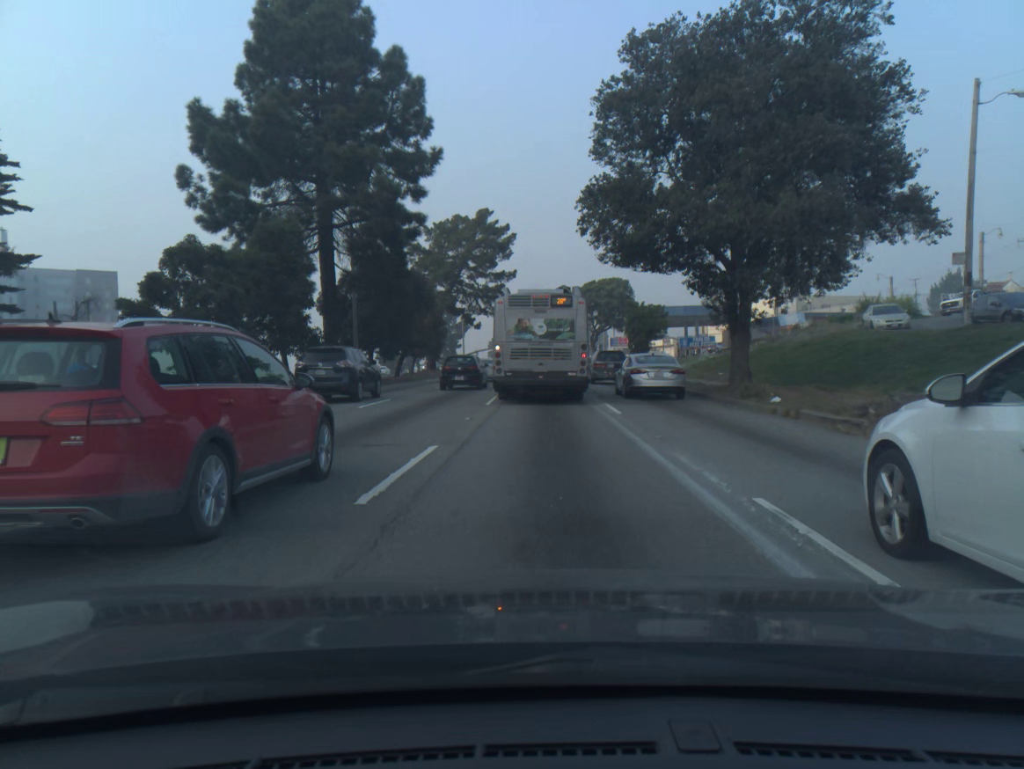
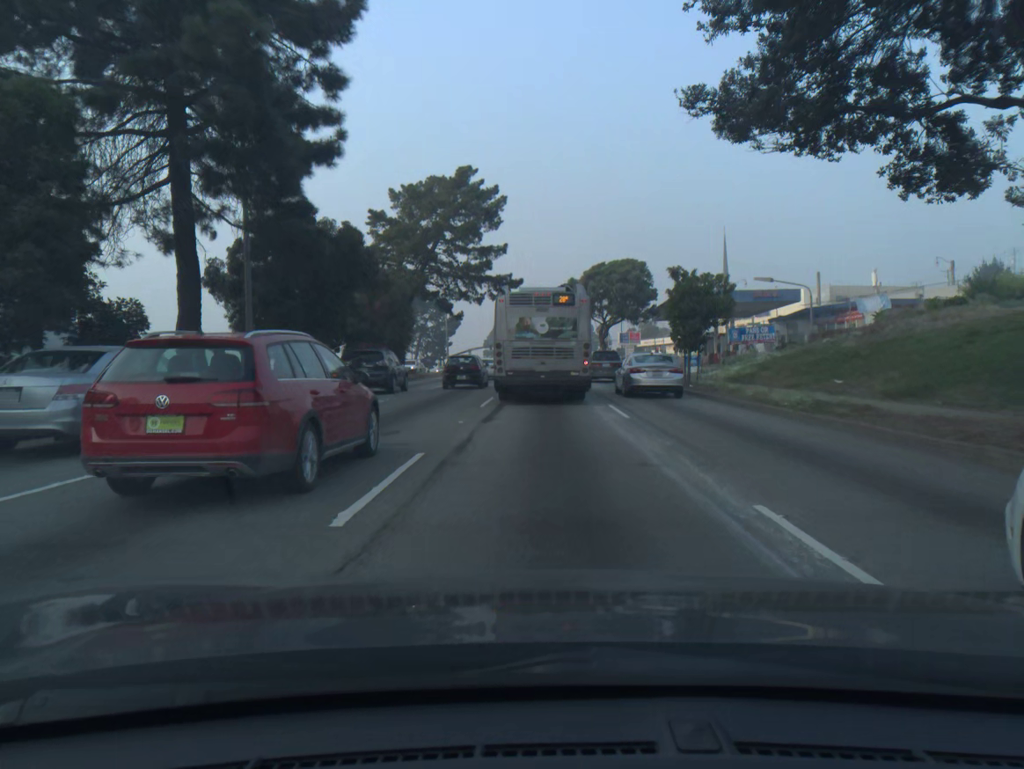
(0.0, +15.5) m; 0°
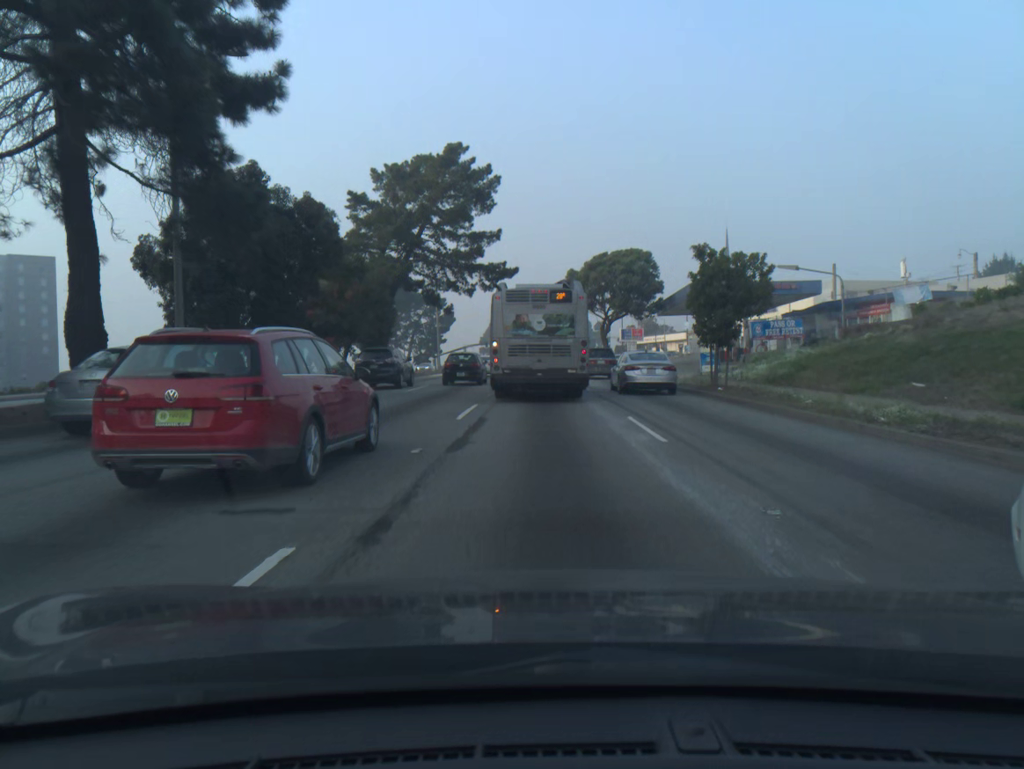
(0.0, +5.1) m; 0°
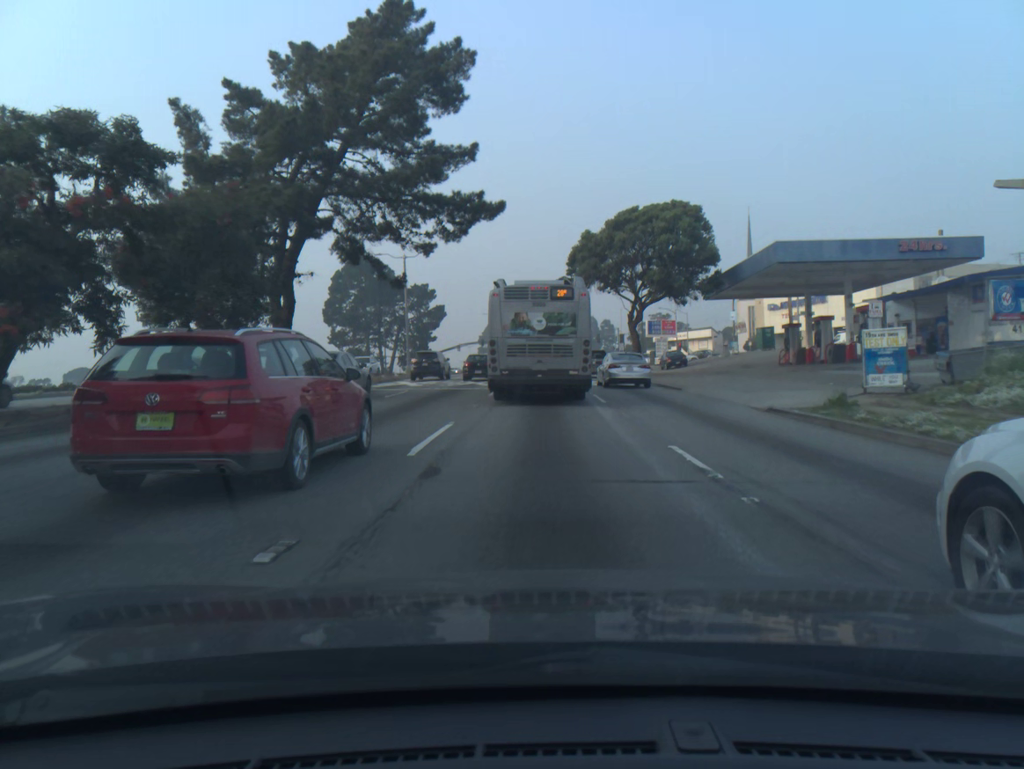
(0.0, +19.7) m; 0°
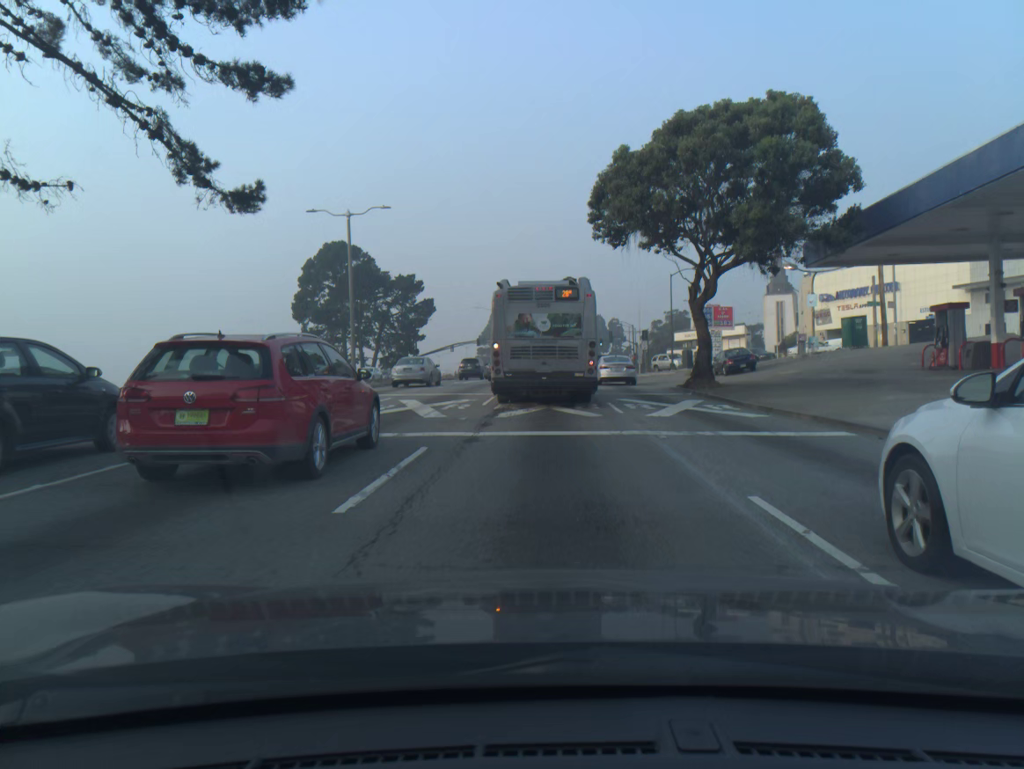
(-0.1, +18.5) m; 0°
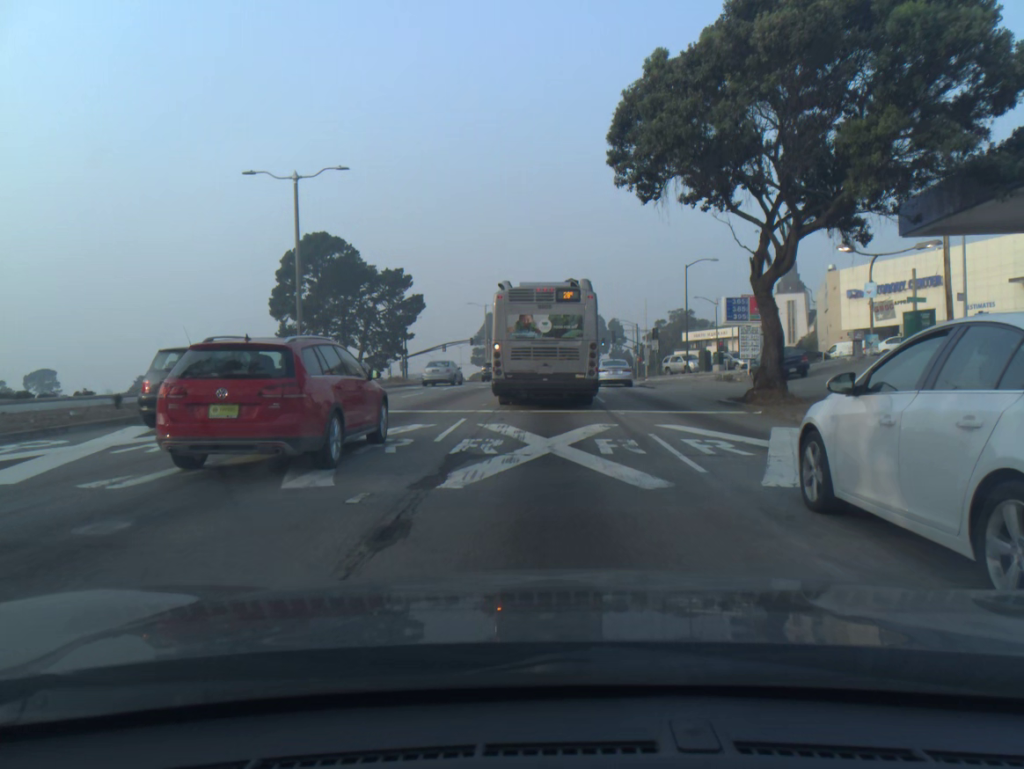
(0.0, +8.8) m; 0°
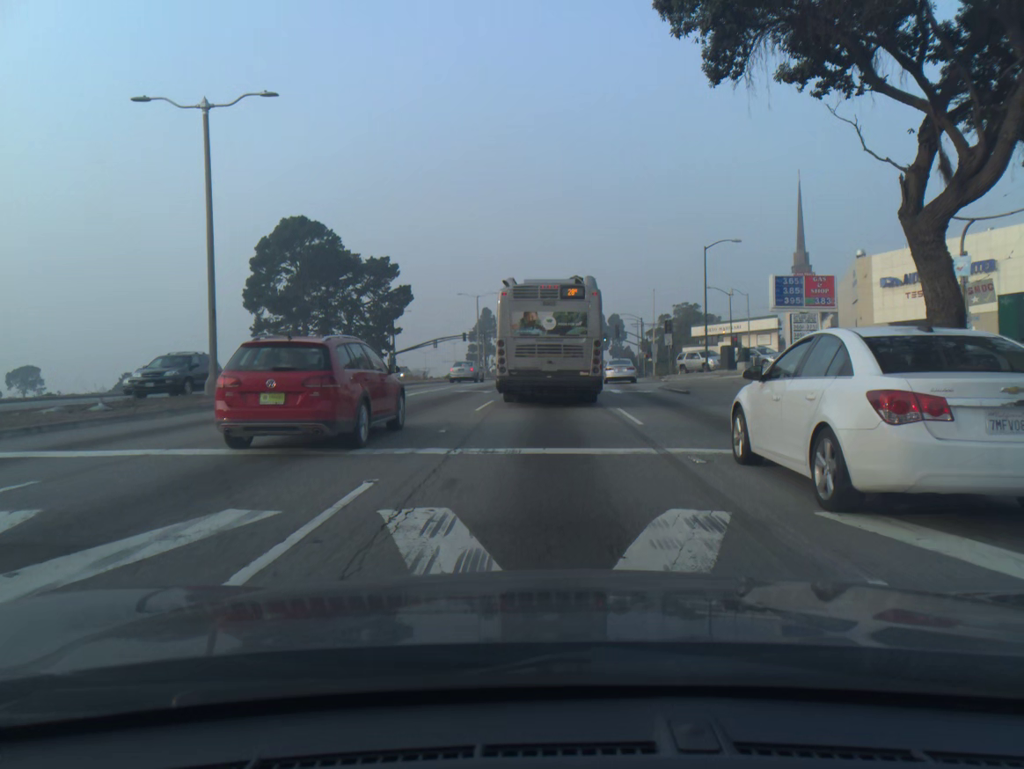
(0.0, +8.7) m; 0°
